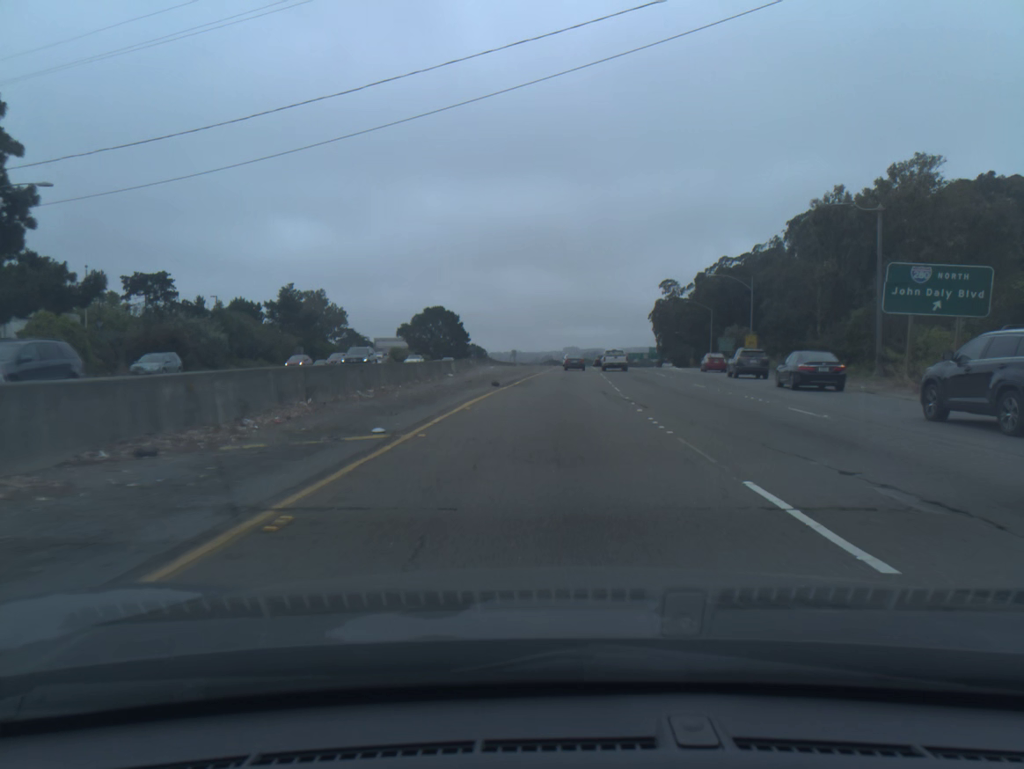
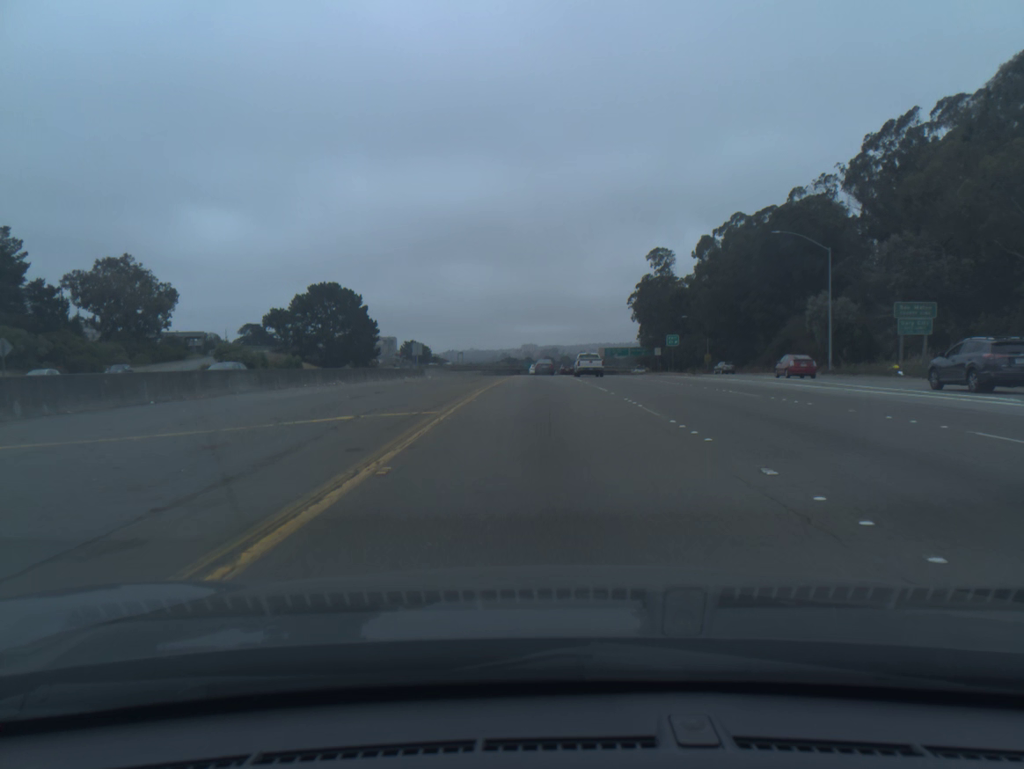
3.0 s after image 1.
(+2.8, +70.3) m; +3°
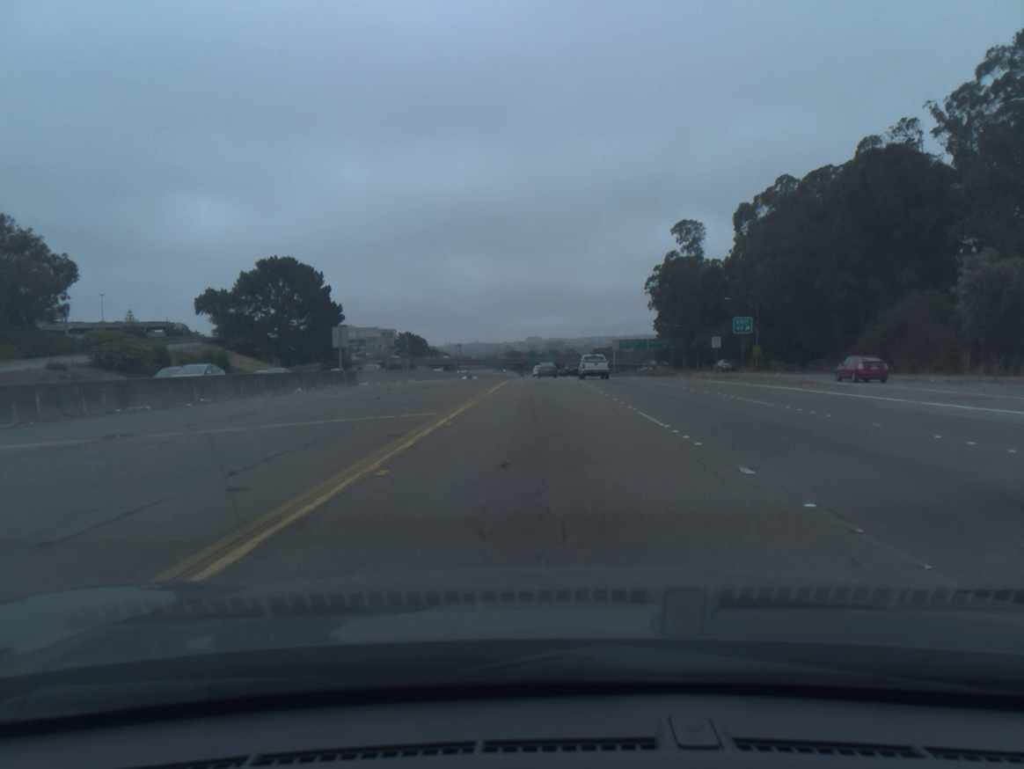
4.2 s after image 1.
(-0.1, +29.4) m; 0°
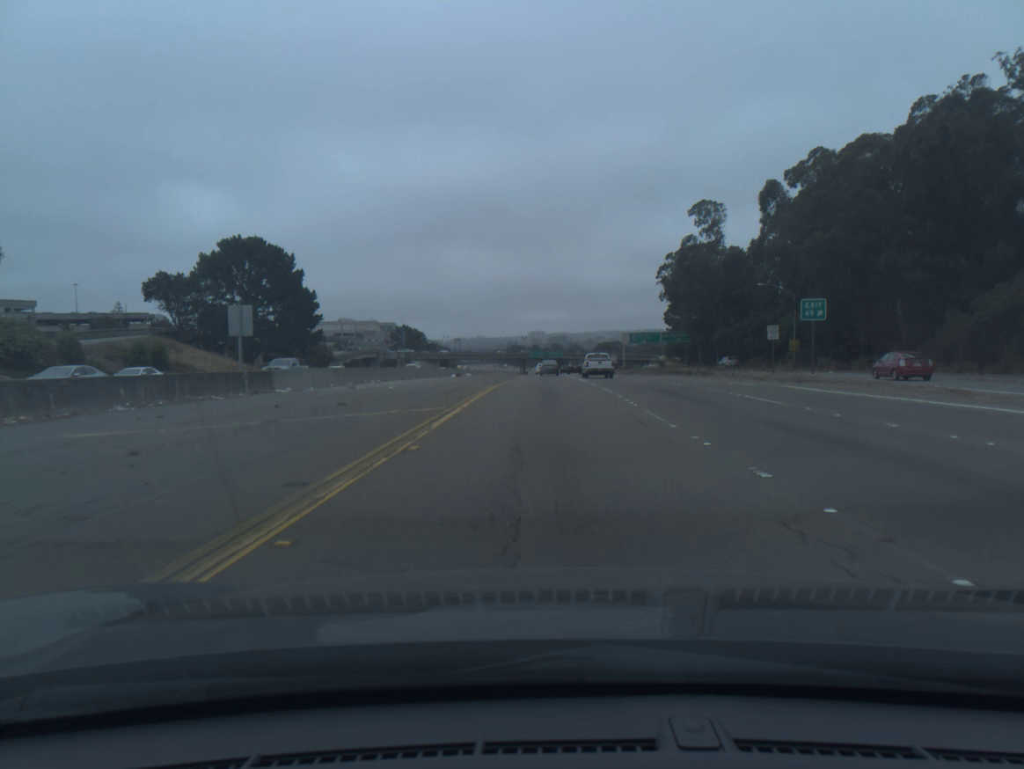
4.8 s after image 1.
(0.0, +15.0) m; 0°
